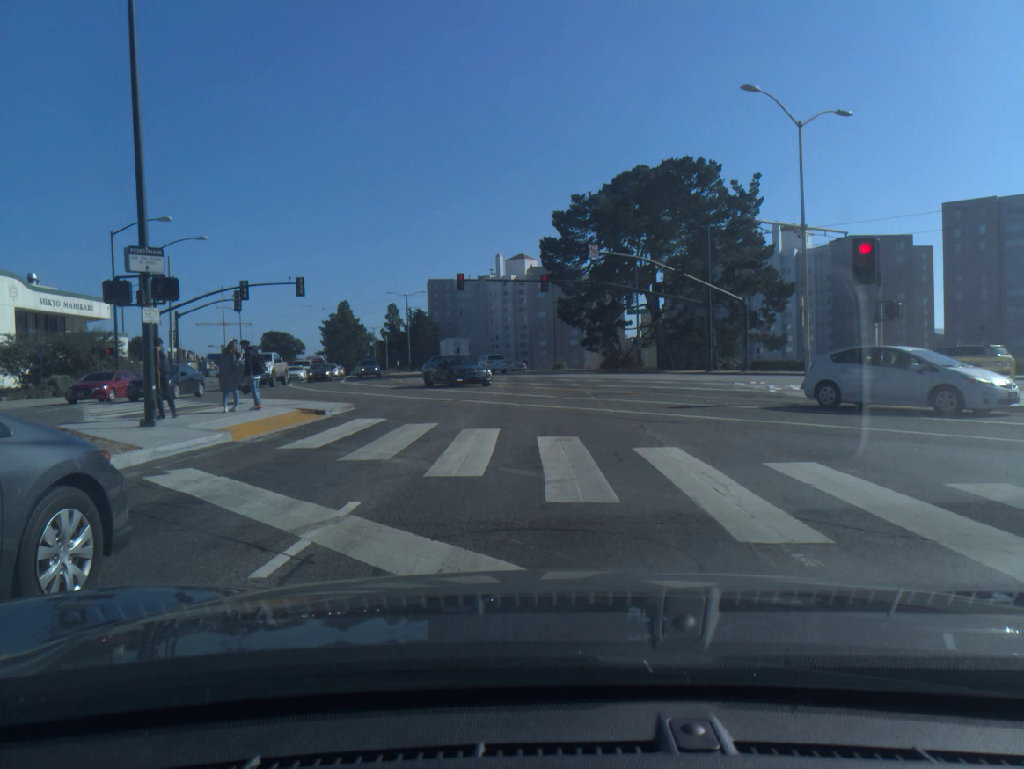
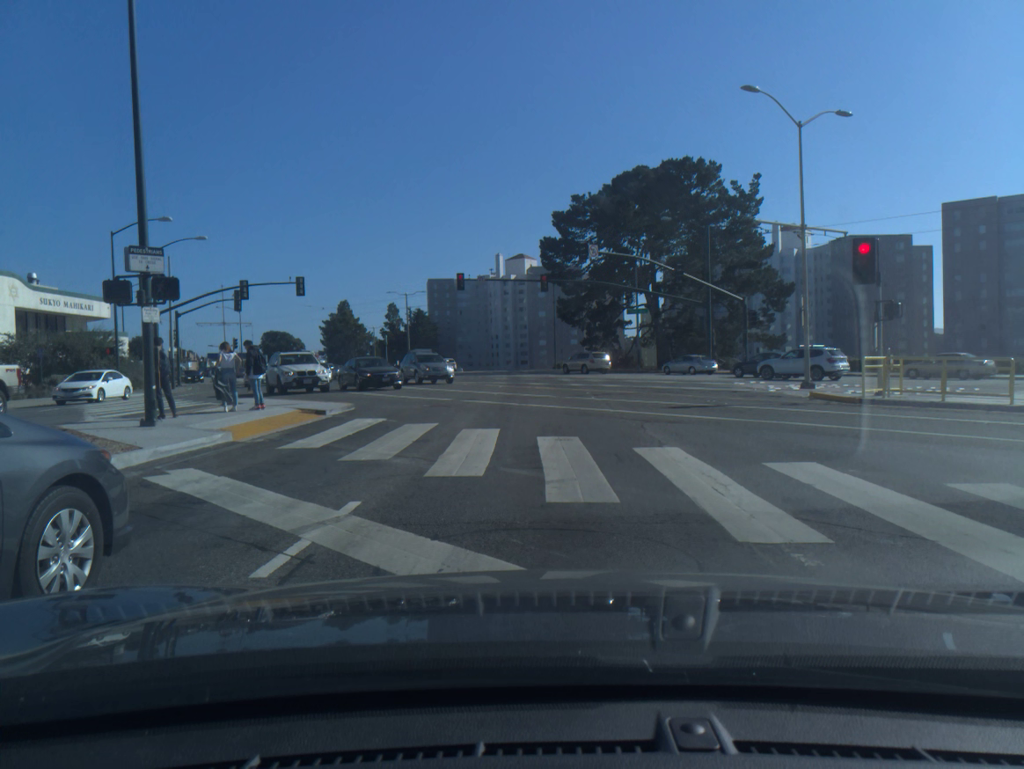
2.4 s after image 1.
(0.0, 0.0) m; 0°
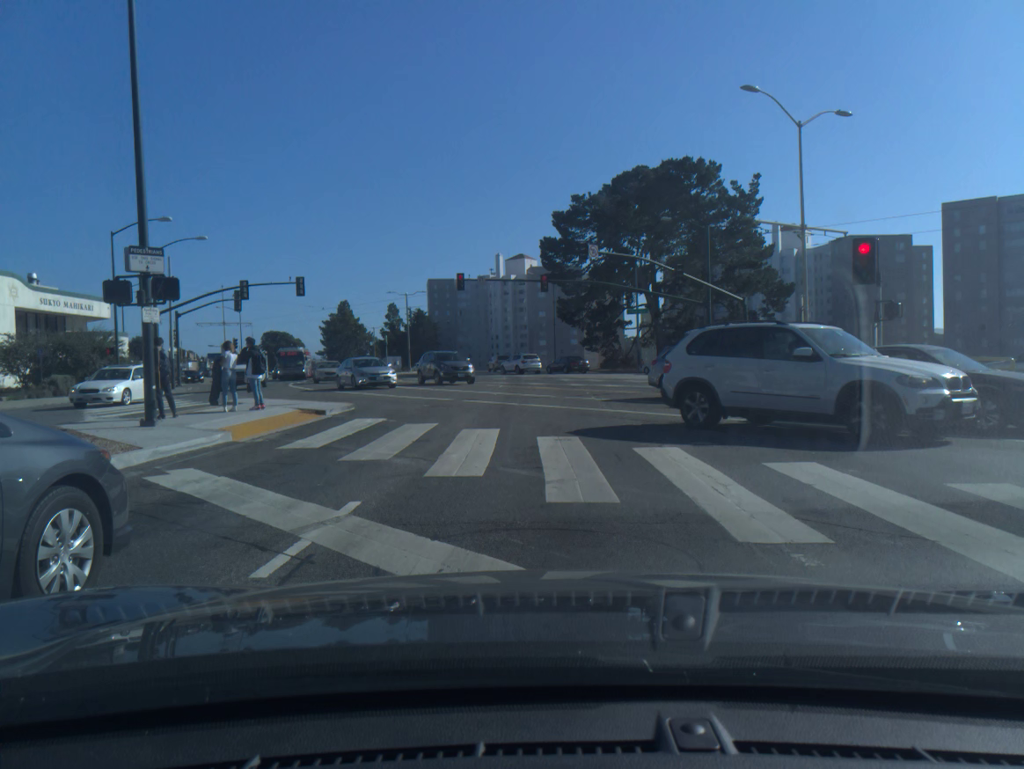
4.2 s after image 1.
(0.0, 0.0) m; 0°
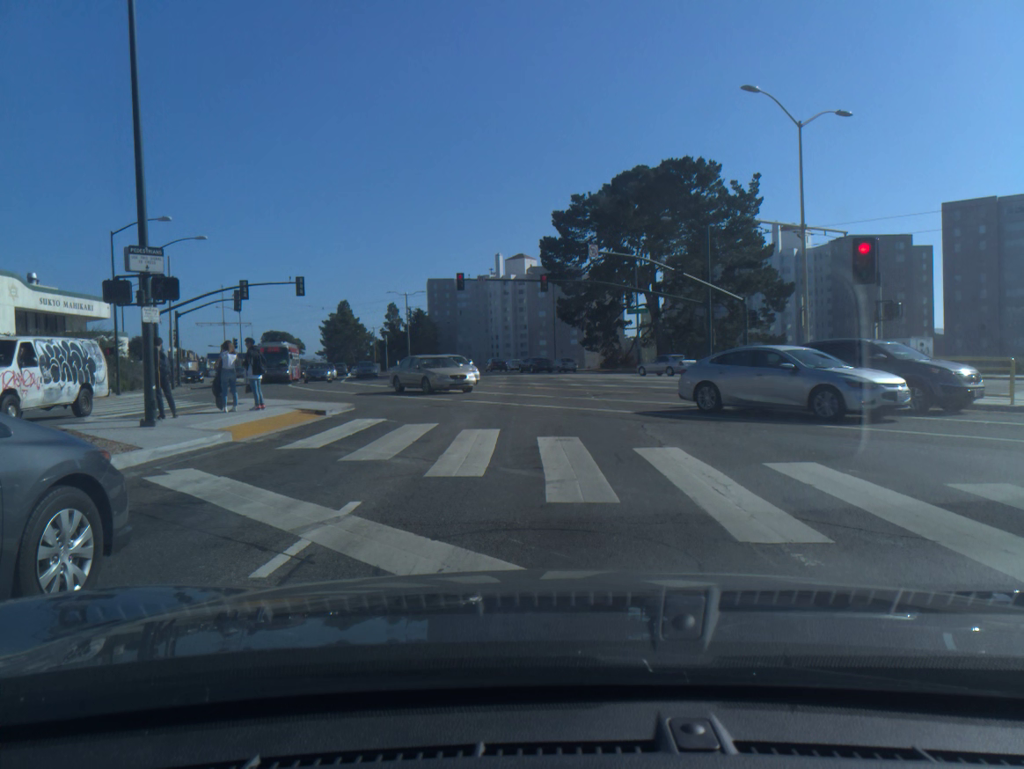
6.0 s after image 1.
(0.0, -0.1) m; 0°
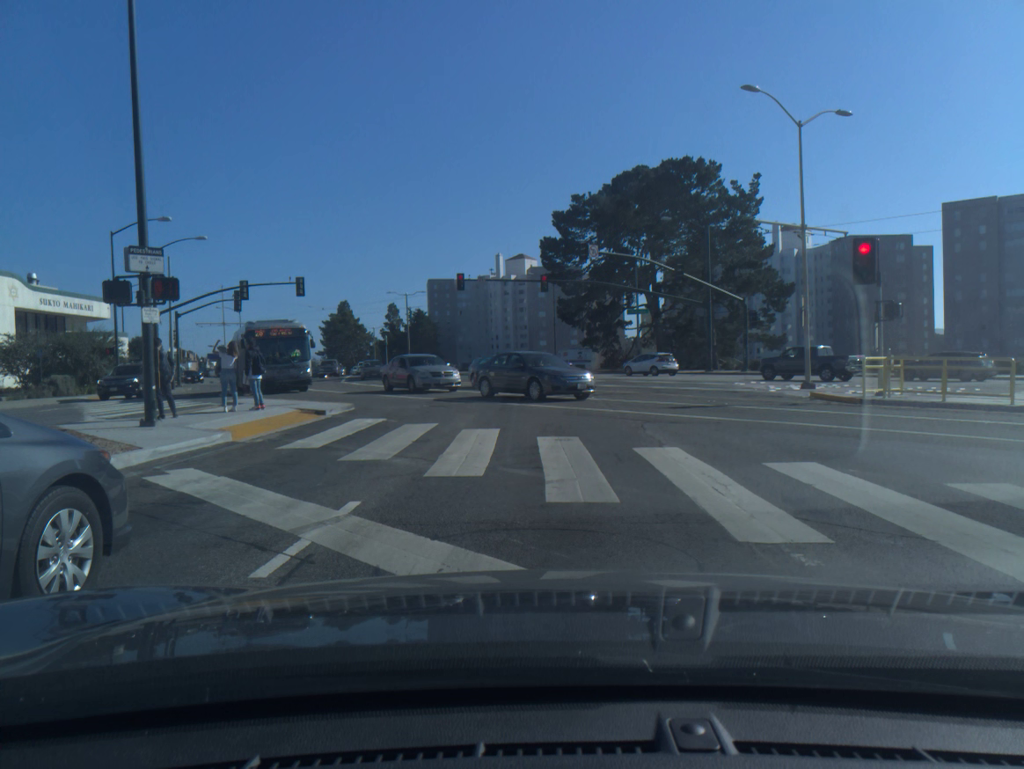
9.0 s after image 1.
(0.0, 0.0) m; 0°
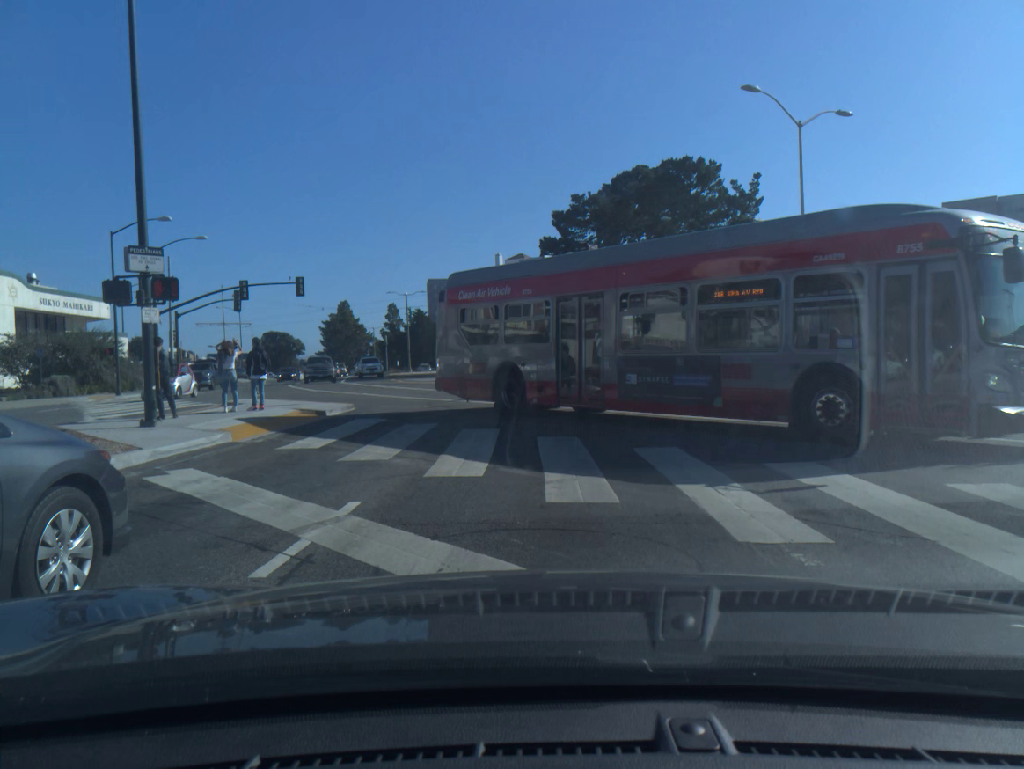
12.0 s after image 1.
(0.0, 0.0) m; 0°
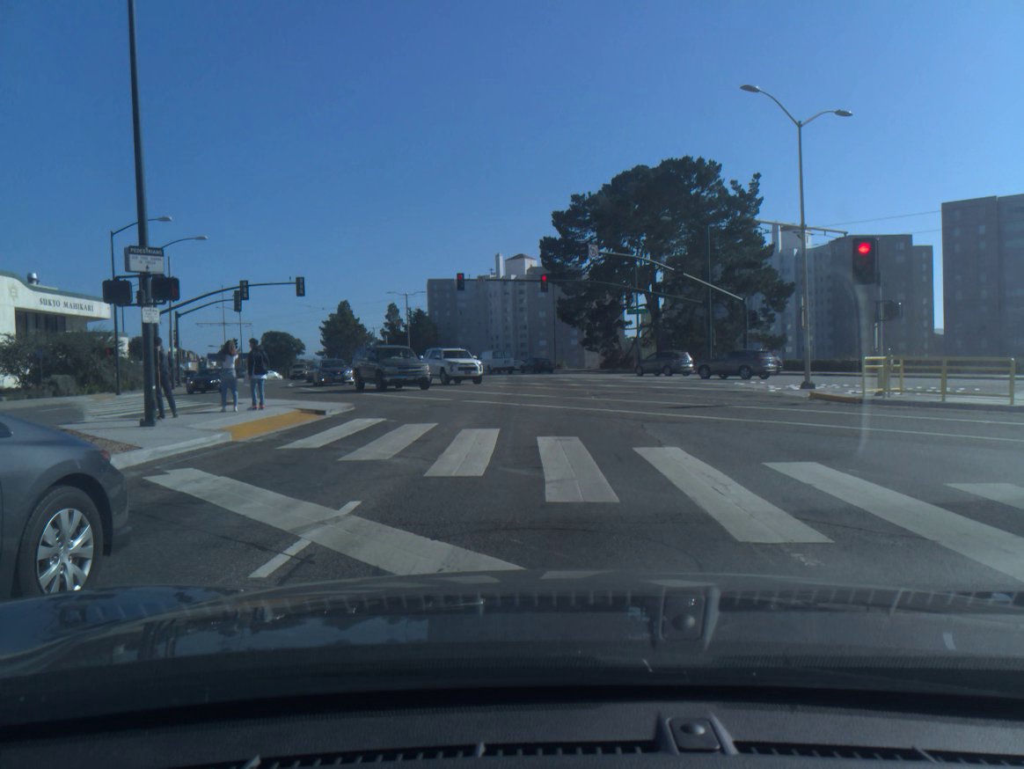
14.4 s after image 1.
(0.0, 0.0) m; 0°
